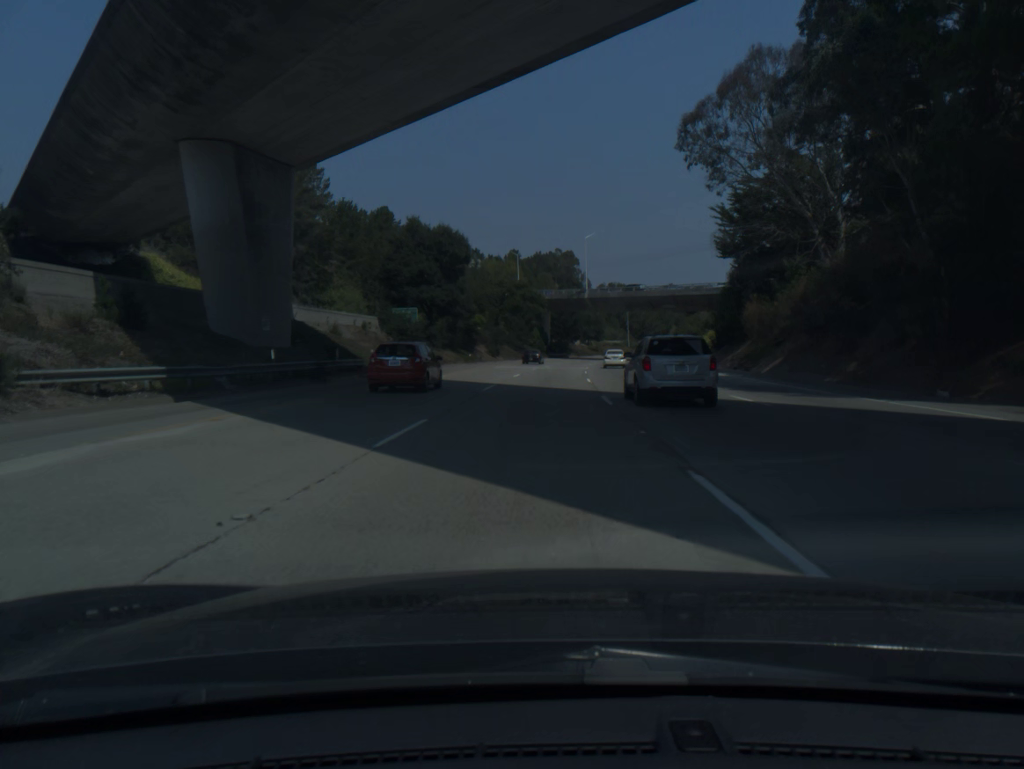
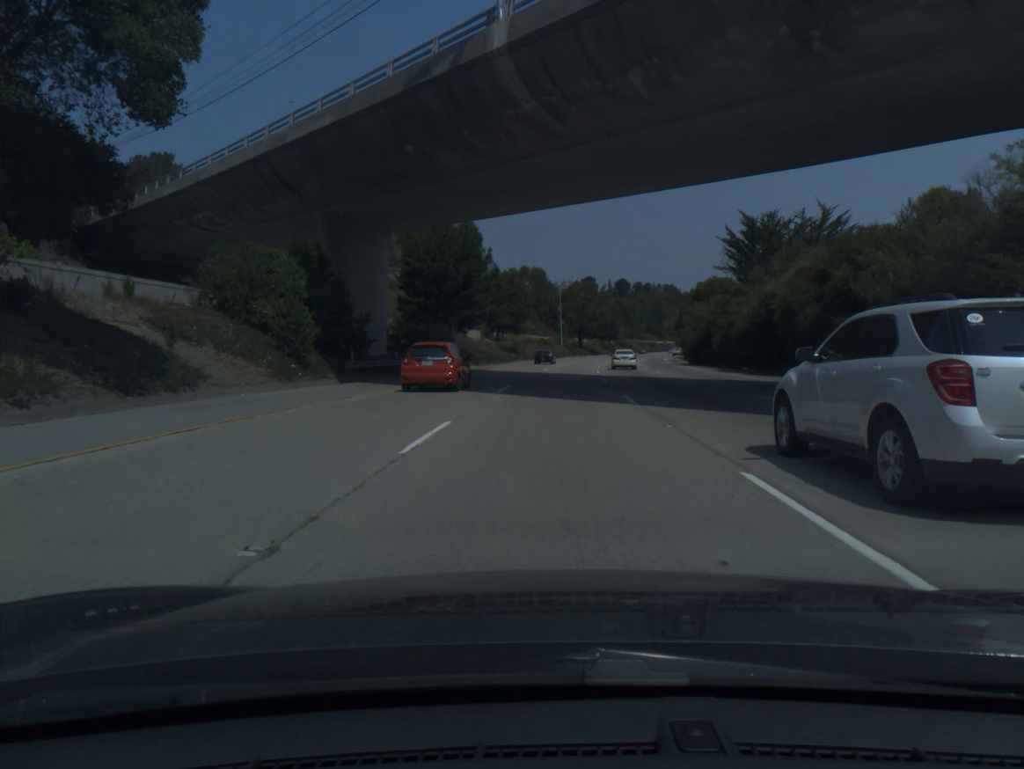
(+5.9, +102.2) m; +7°
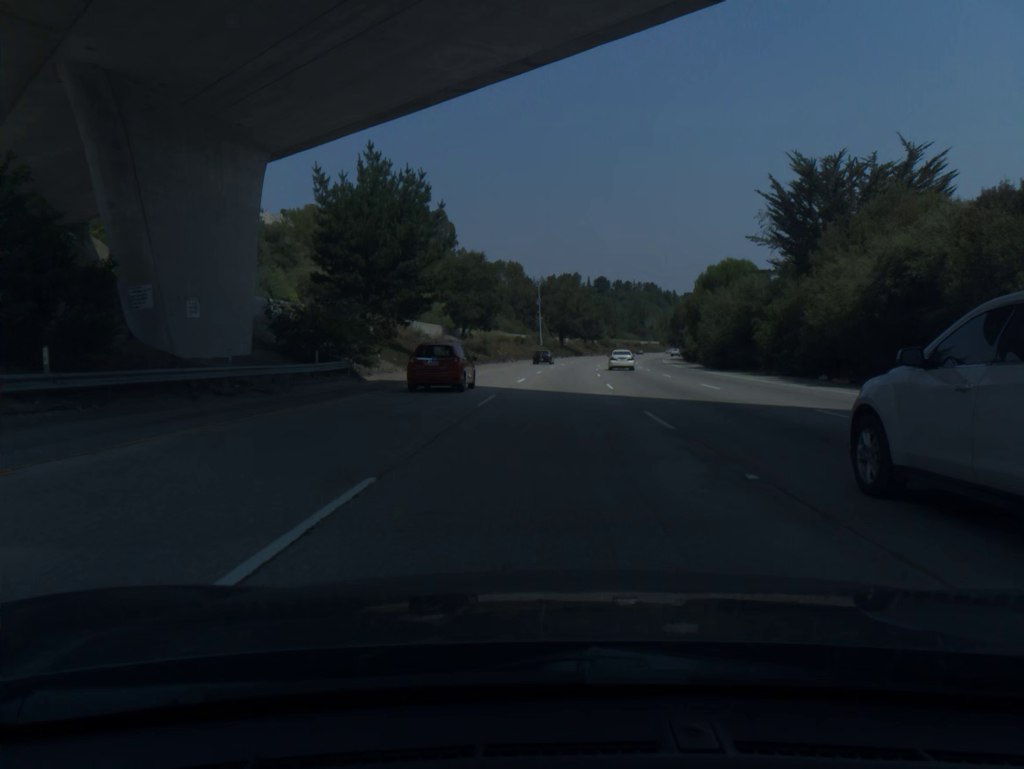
(+0.3, +20.5) m; +2°
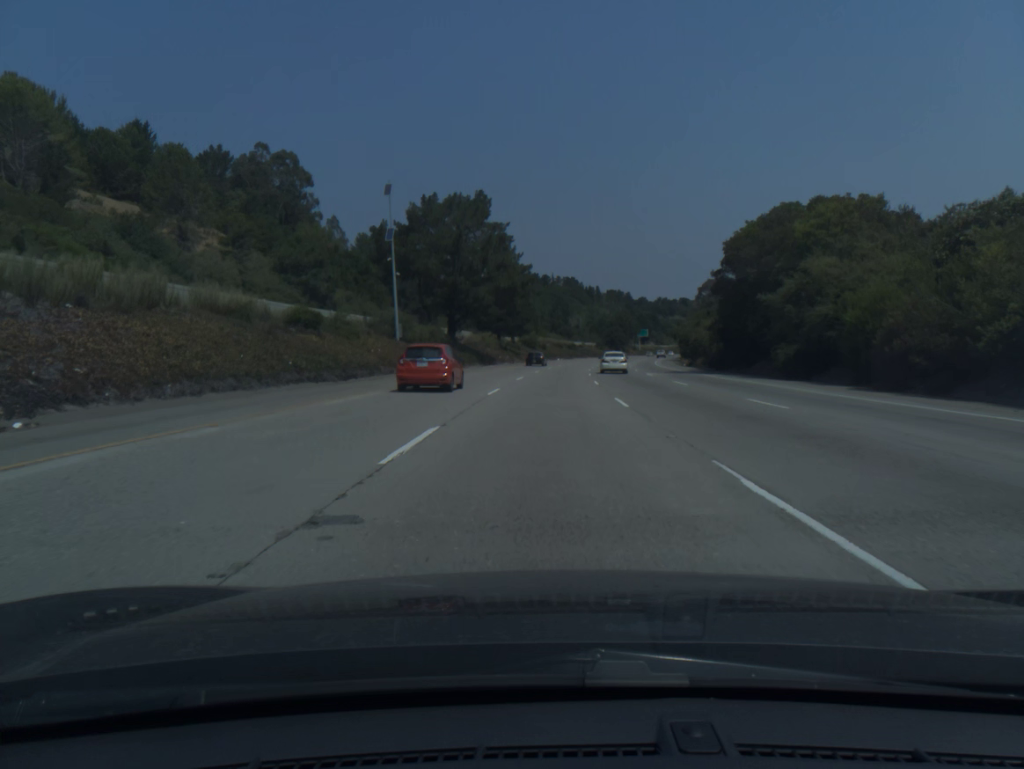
(+4.5, +82.2) m; +6°
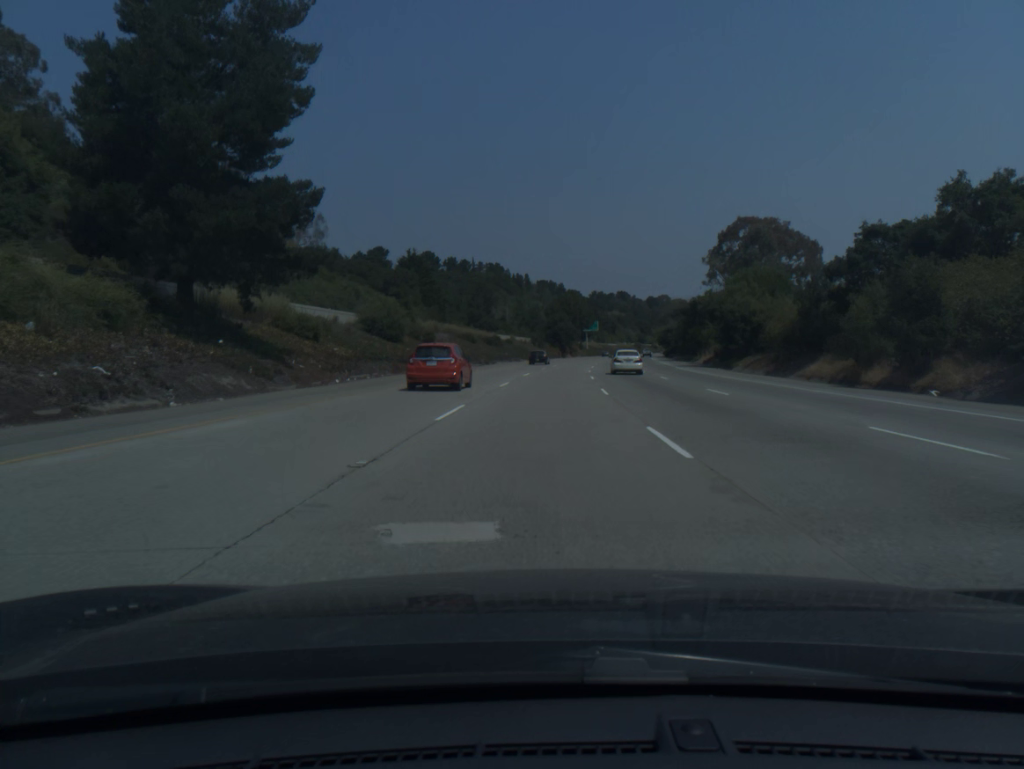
(+4.0, +82.1) m; +5°
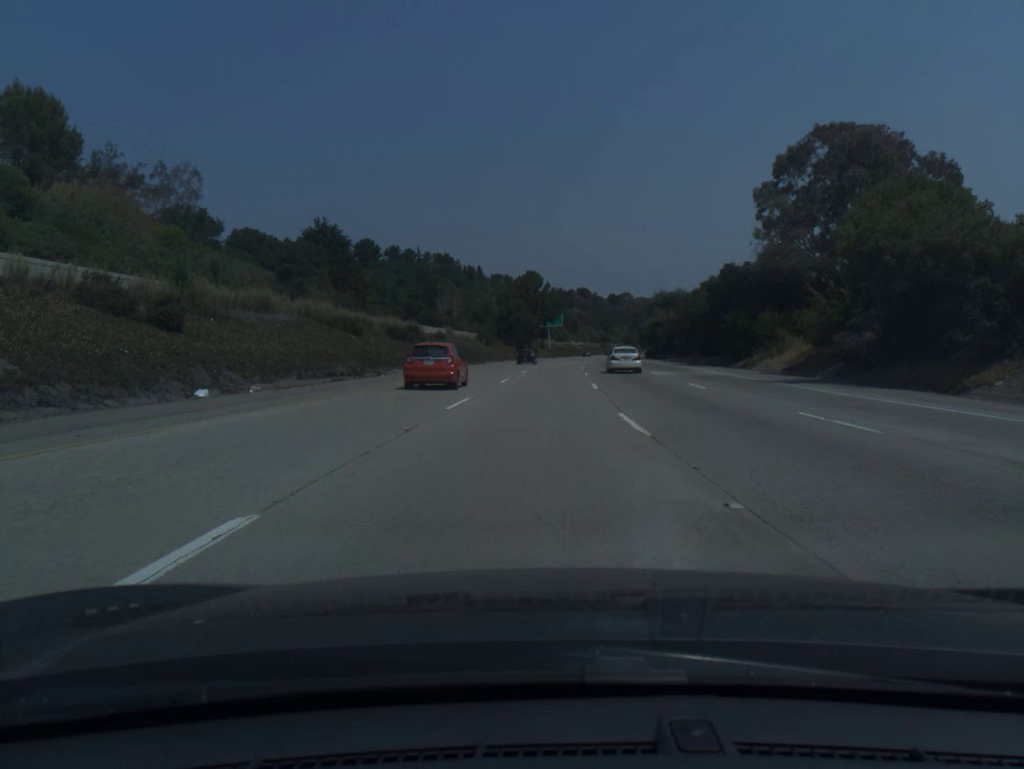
(+1.1, +41.1) m; +3°
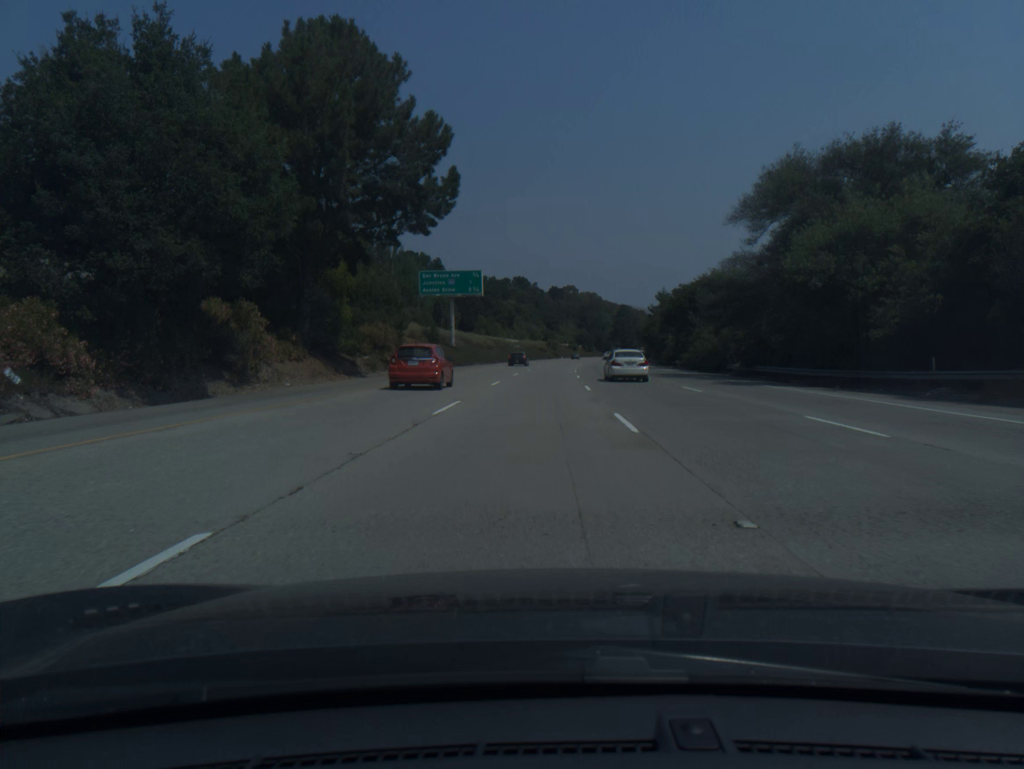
(+4.7, +102.7) m; +5°
